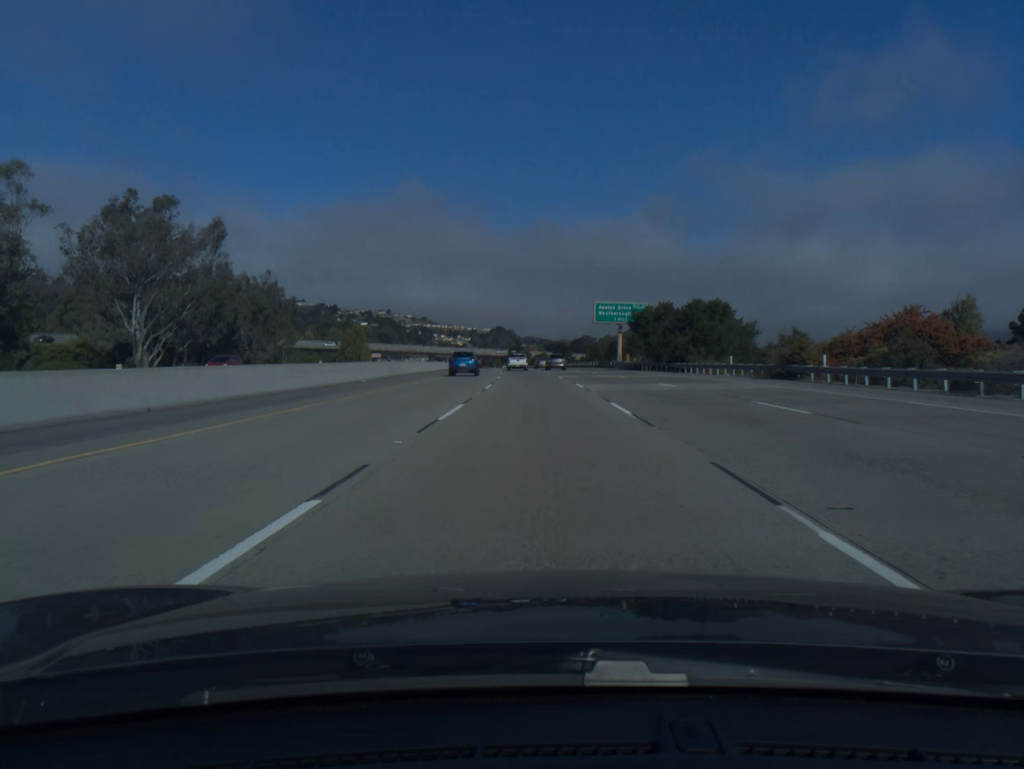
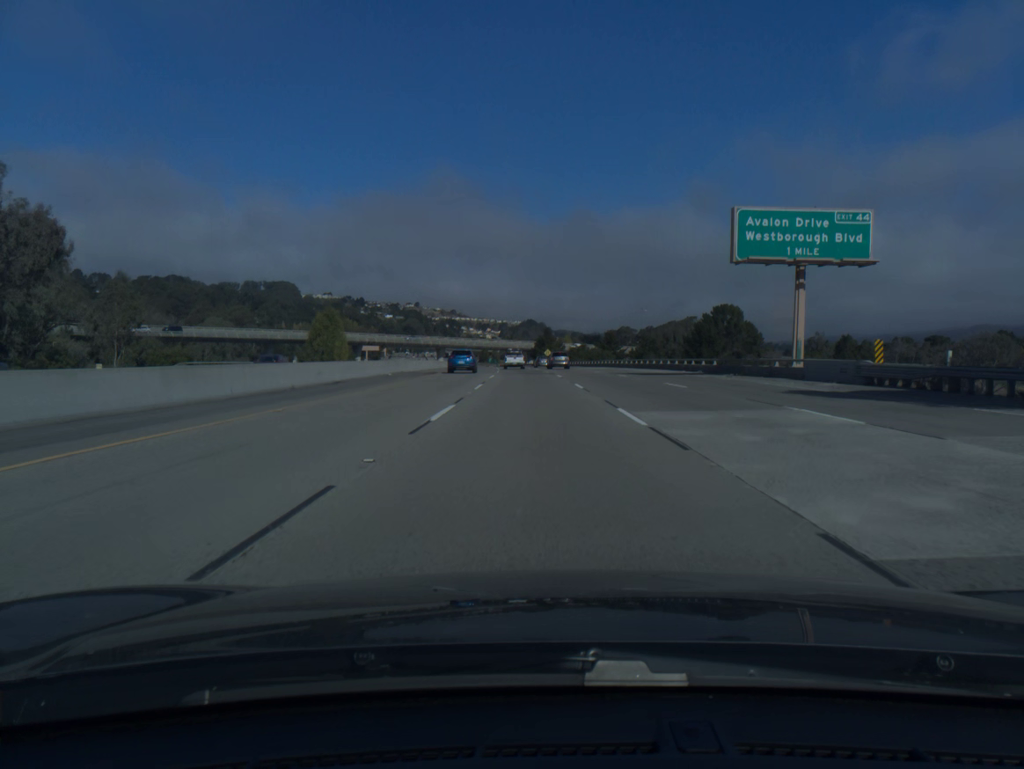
(-1.2, +61.0) m; -2°
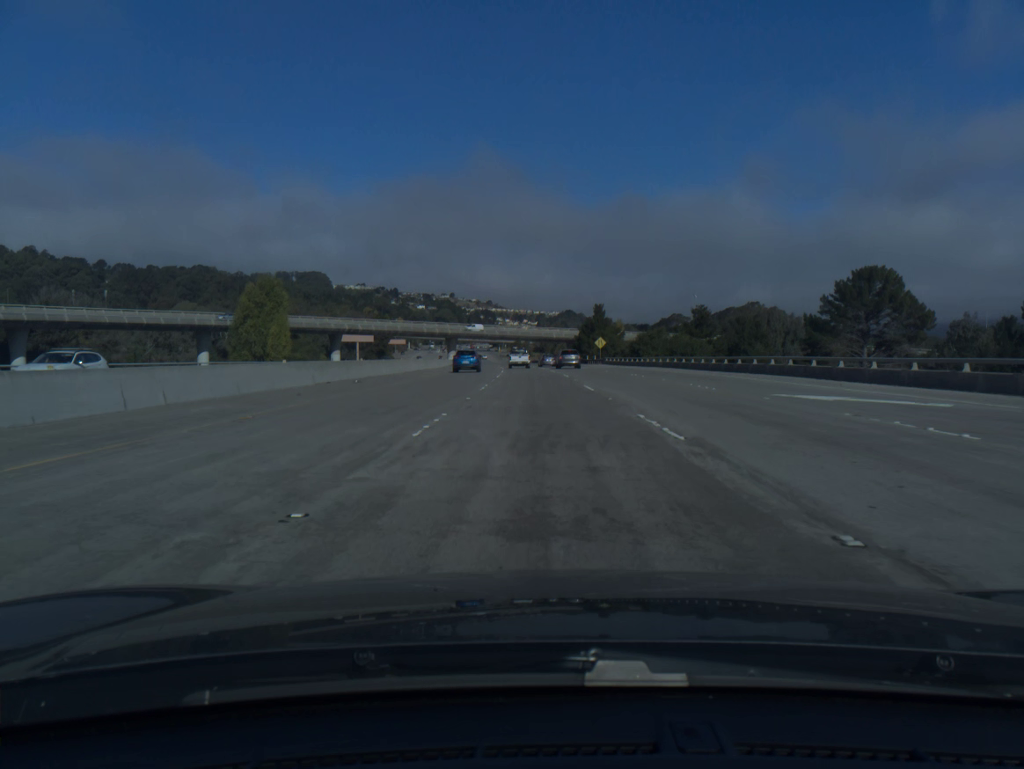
(-1.5, +61.1) m; -3°
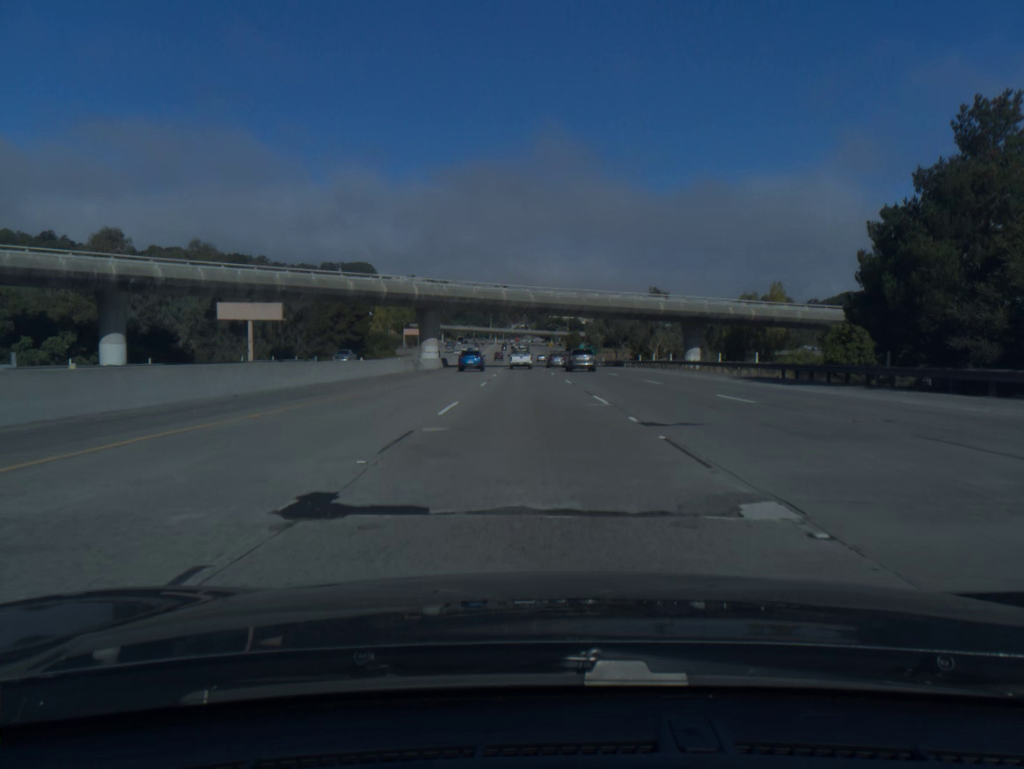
(-3.6, +101.4) m; -4°
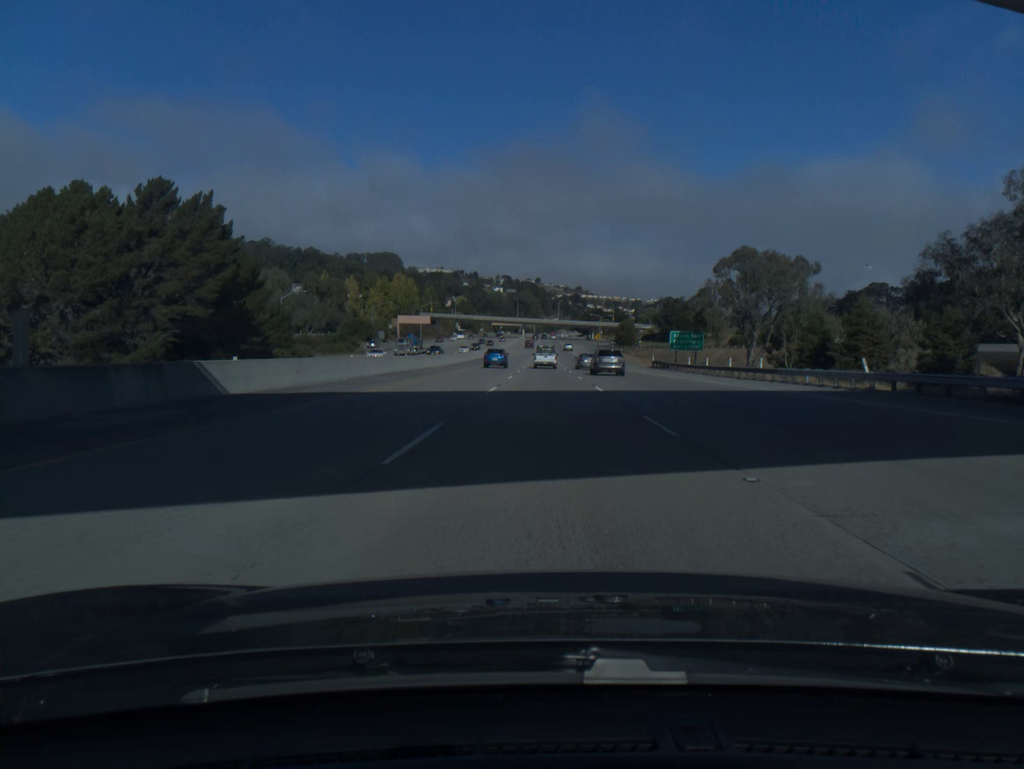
(-2.3, +80.3) m; -2°
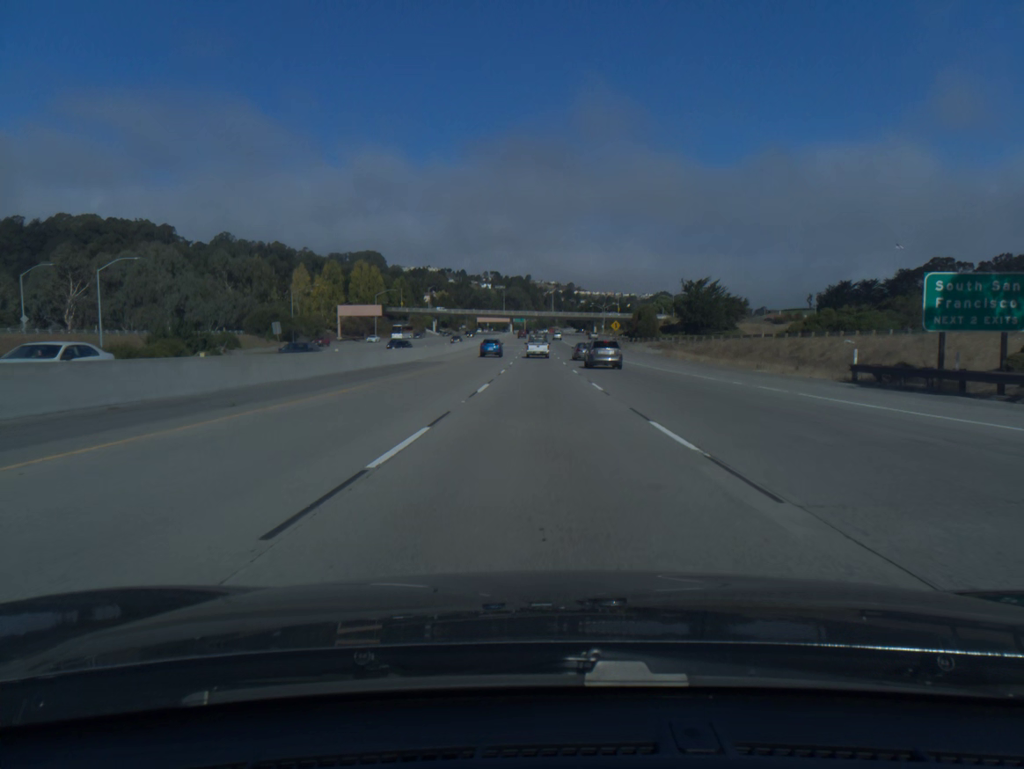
(+0.2, +60.0) m; 0°
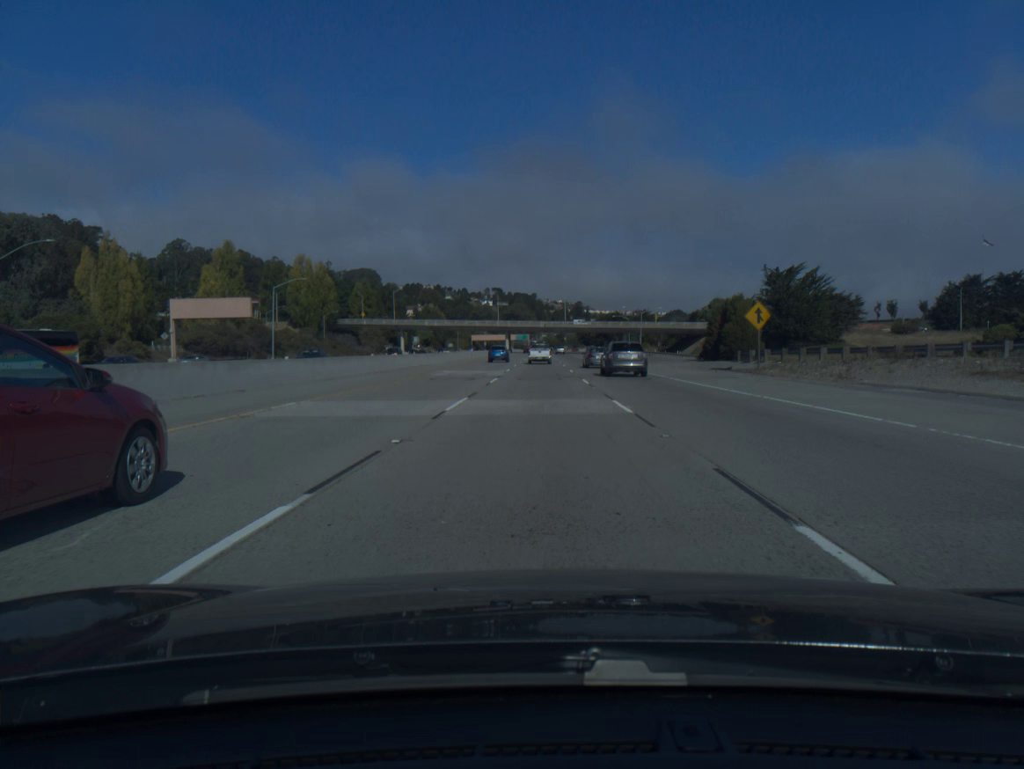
(-0.2, +79.7) m; 0°
